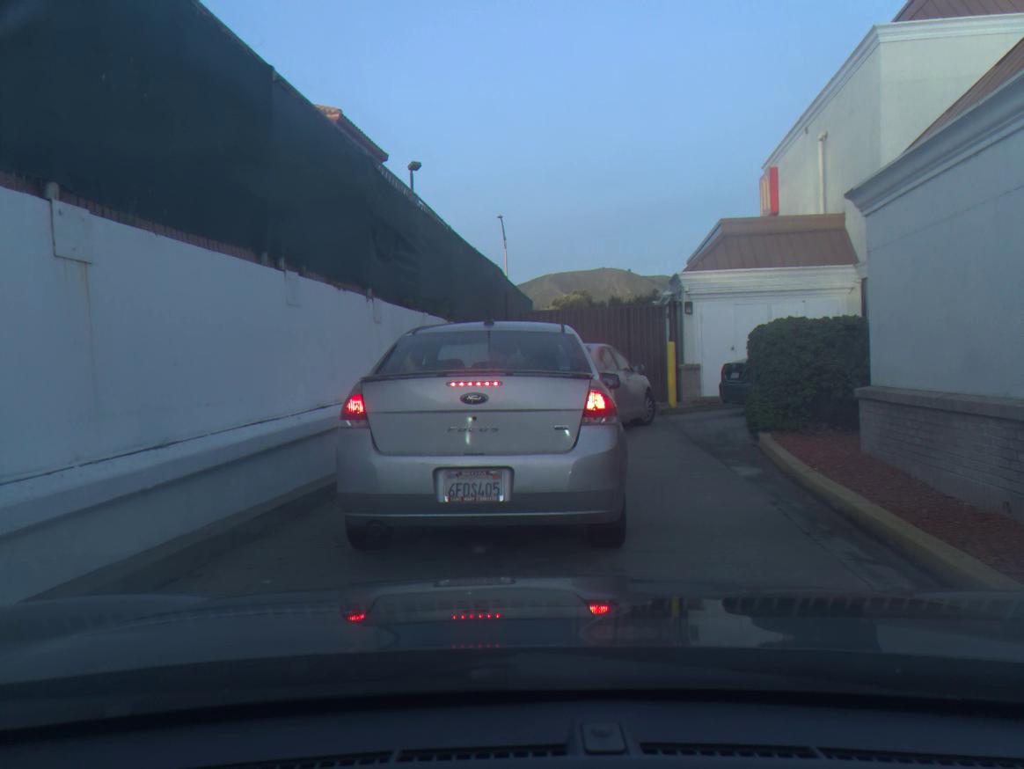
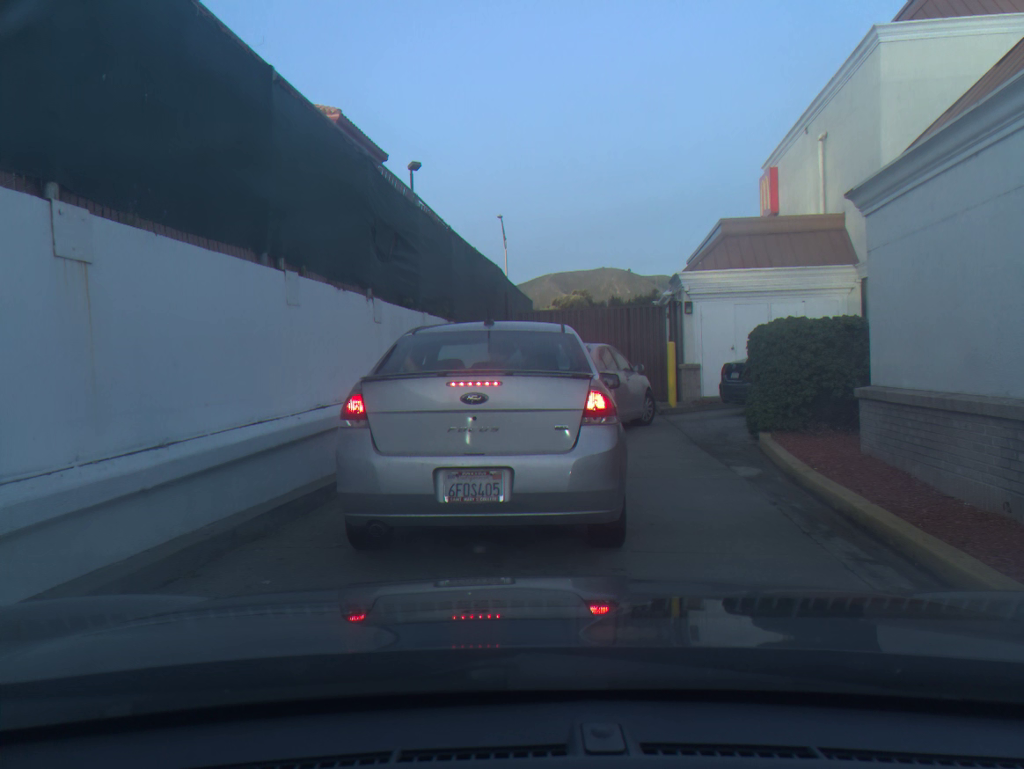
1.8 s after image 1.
(0.0, 0.0) m; 0°
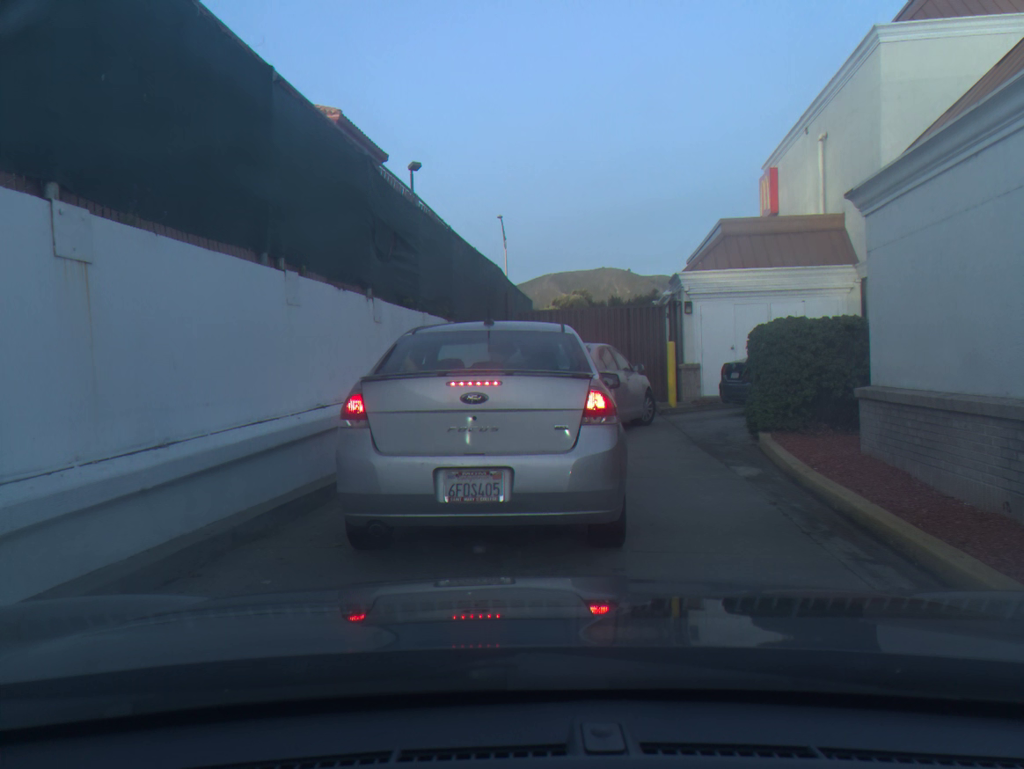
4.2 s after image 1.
(0.0, 0.0) m; 0°
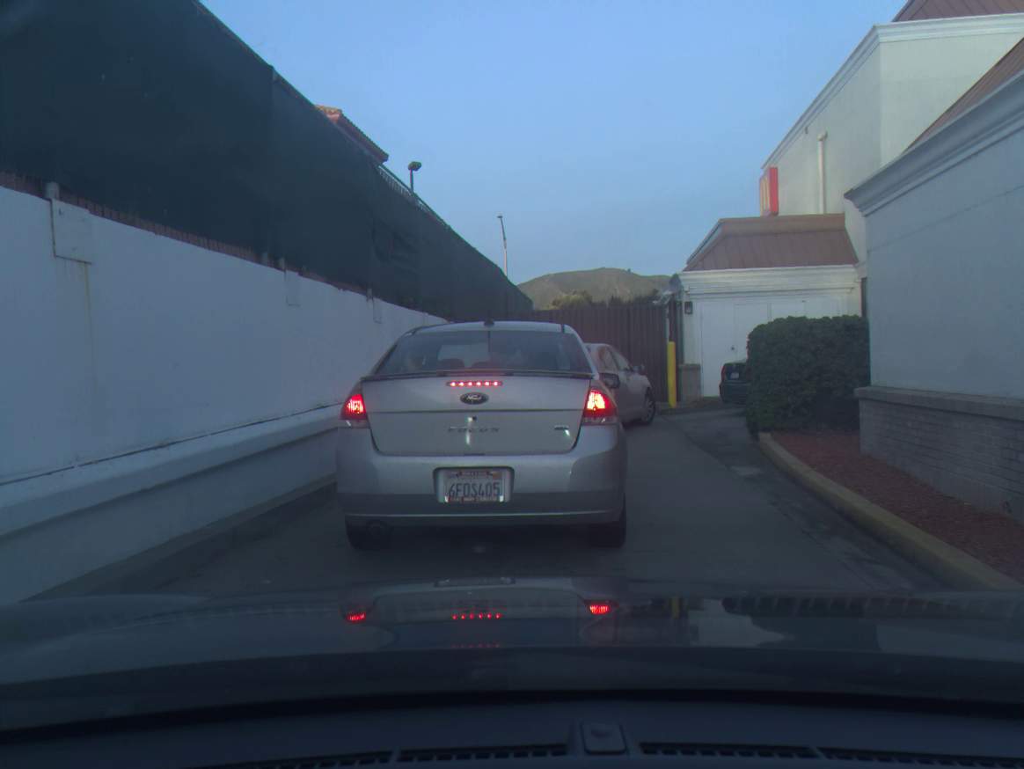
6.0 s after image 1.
(0.0, 0.0) m; 0°
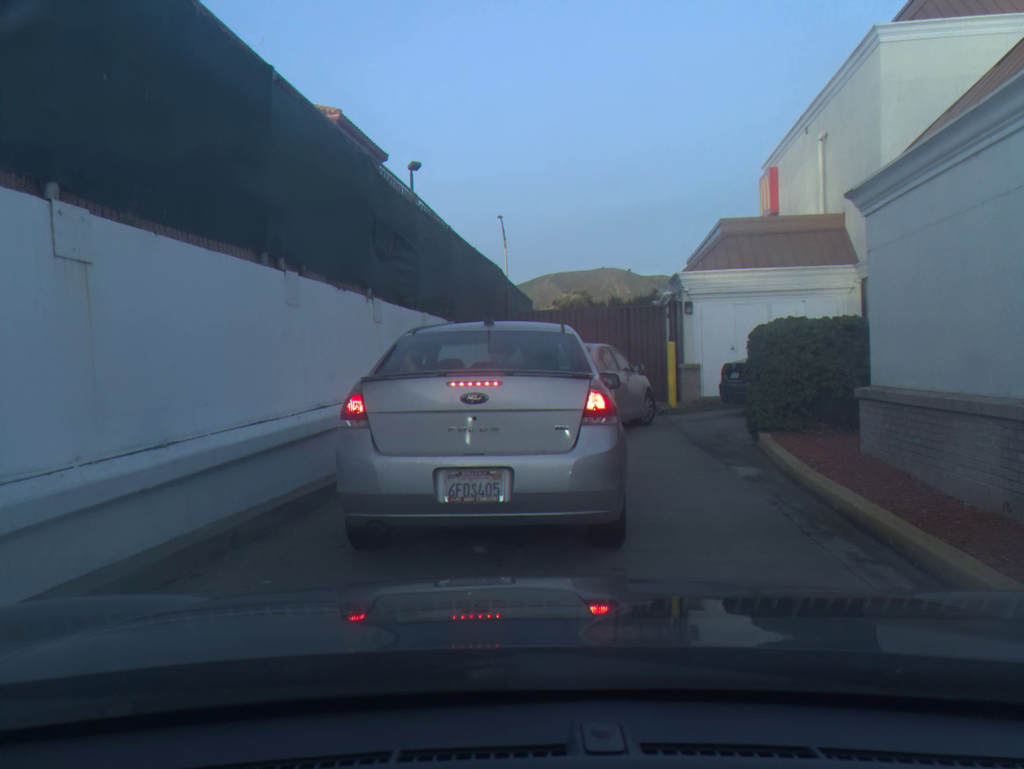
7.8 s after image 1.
(0.0, 0.0) m; 0°
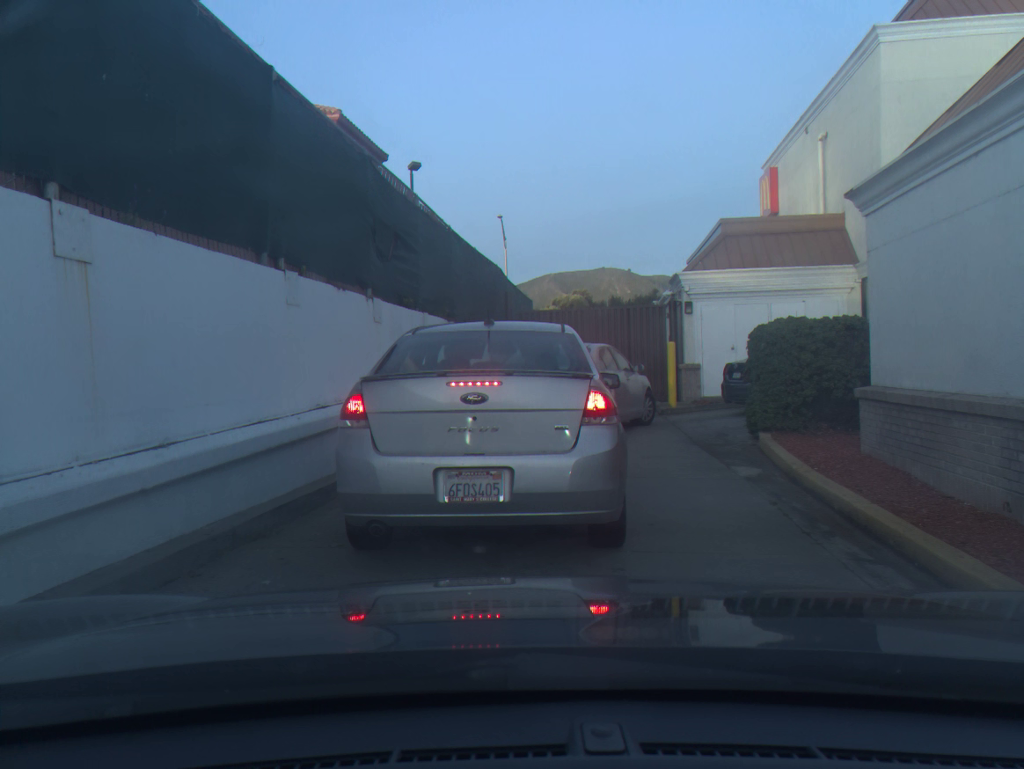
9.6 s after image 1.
(0.0, 0.0) m; 0°
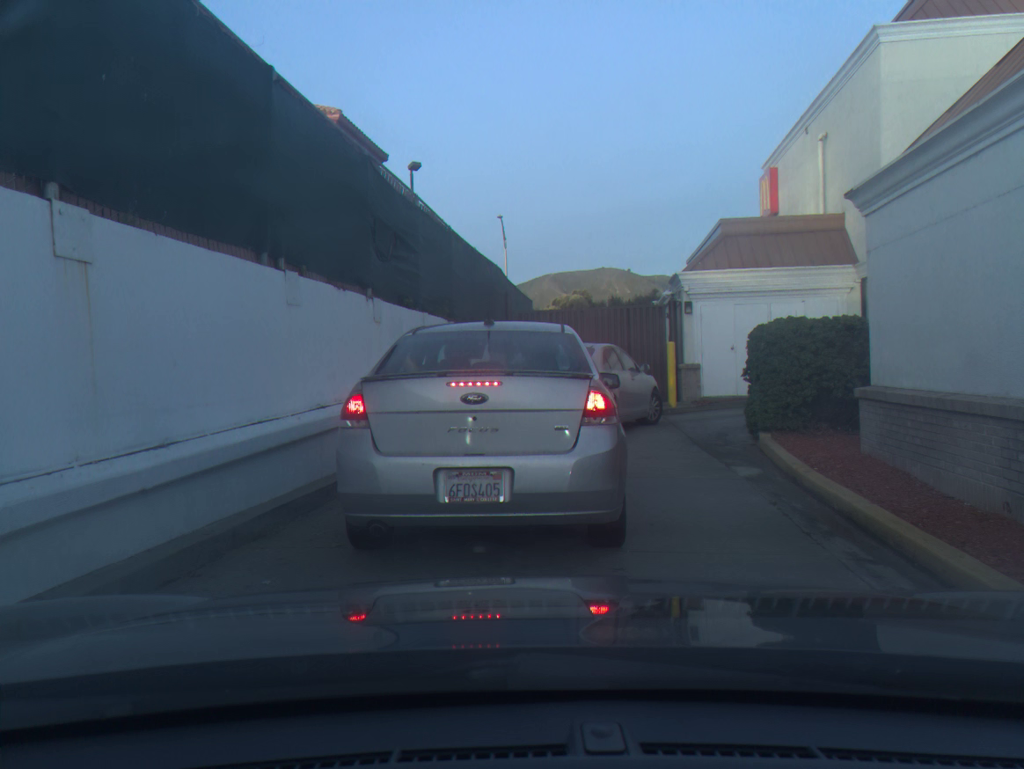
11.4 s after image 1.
(0.0, 0.0) m; 0°
